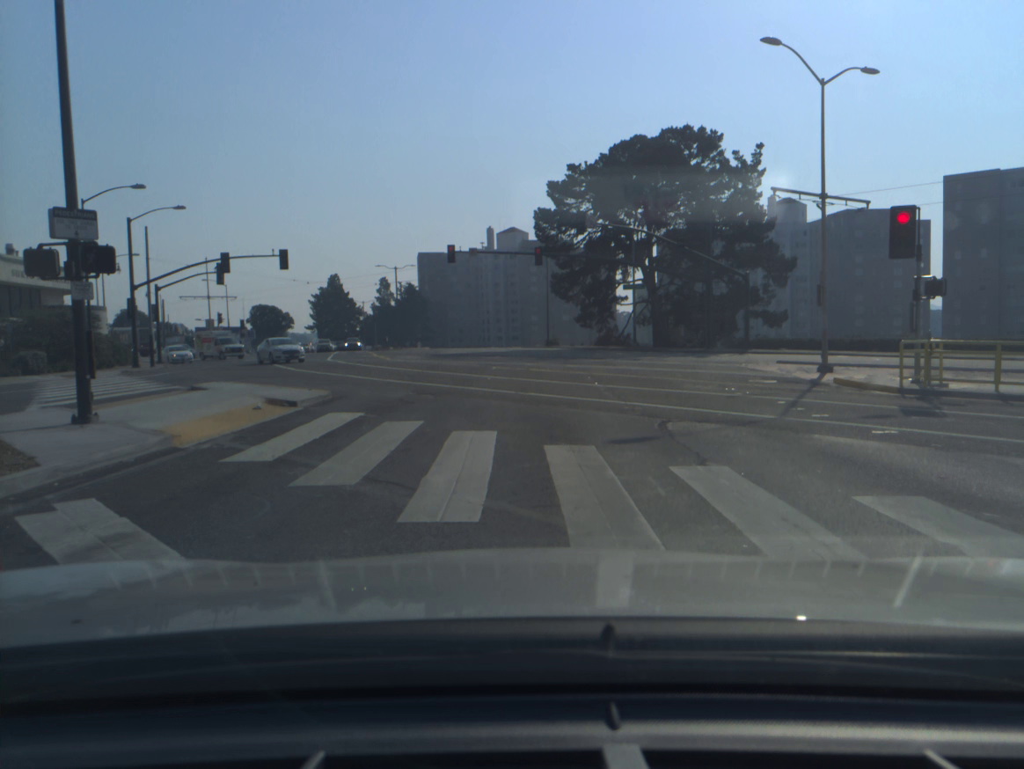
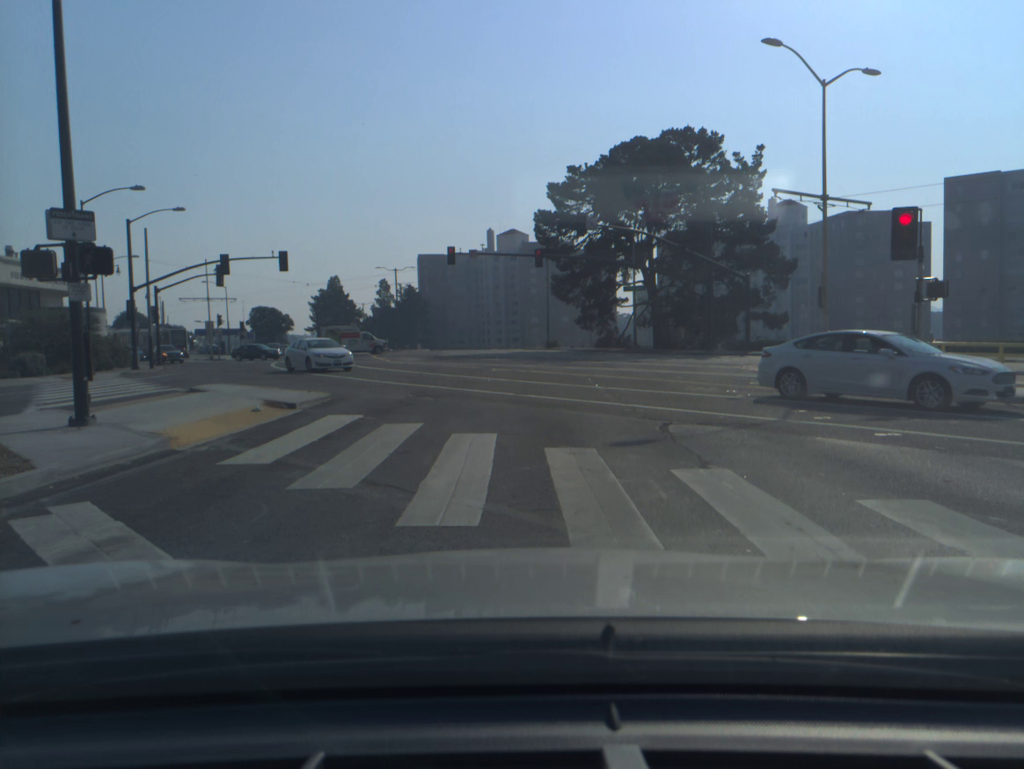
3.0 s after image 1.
(0.0, +0.1) m; 0°
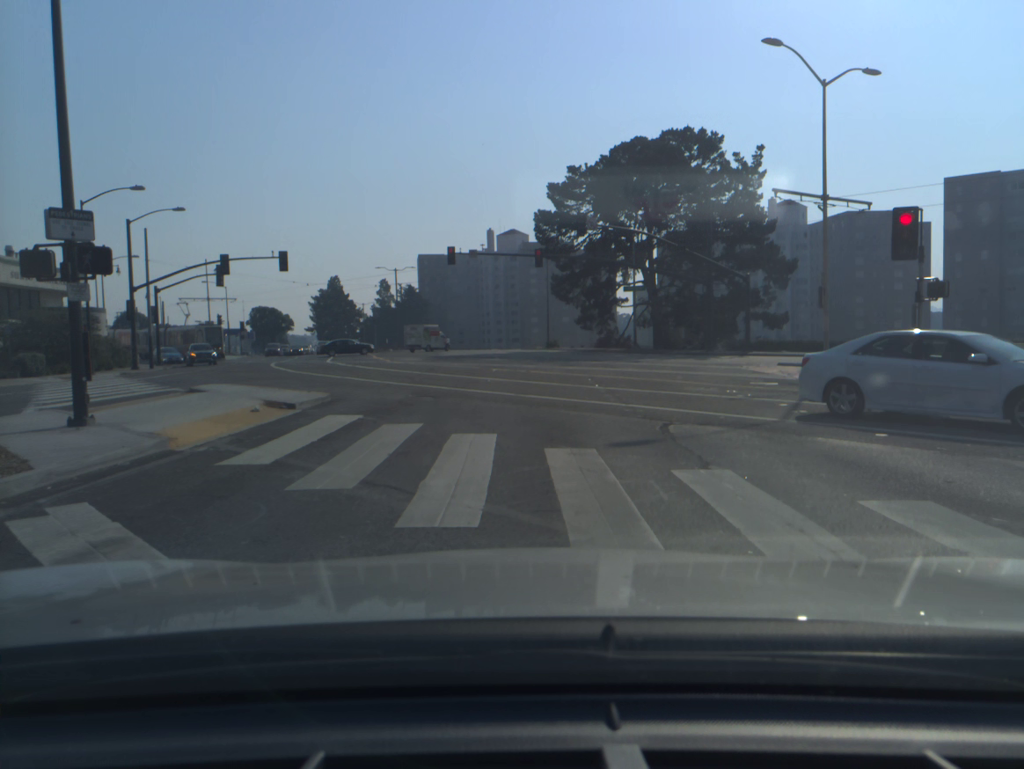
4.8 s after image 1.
(0.0, +0.1) m; 0°
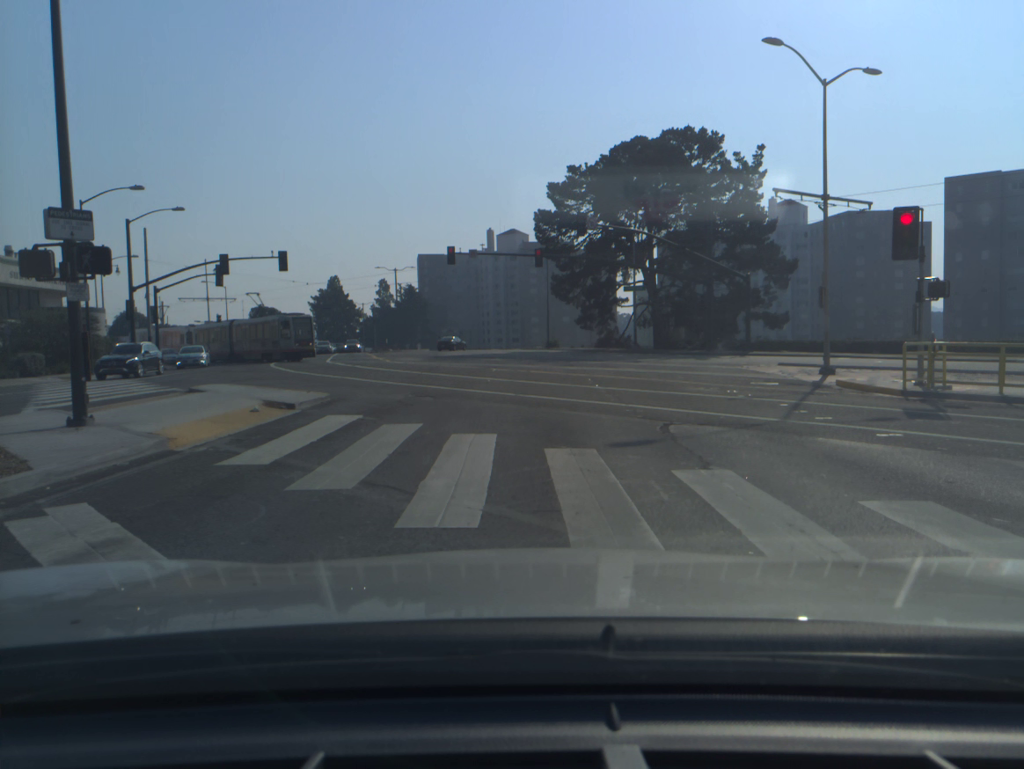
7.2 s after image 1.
(0.0, 0.0) m; 0°
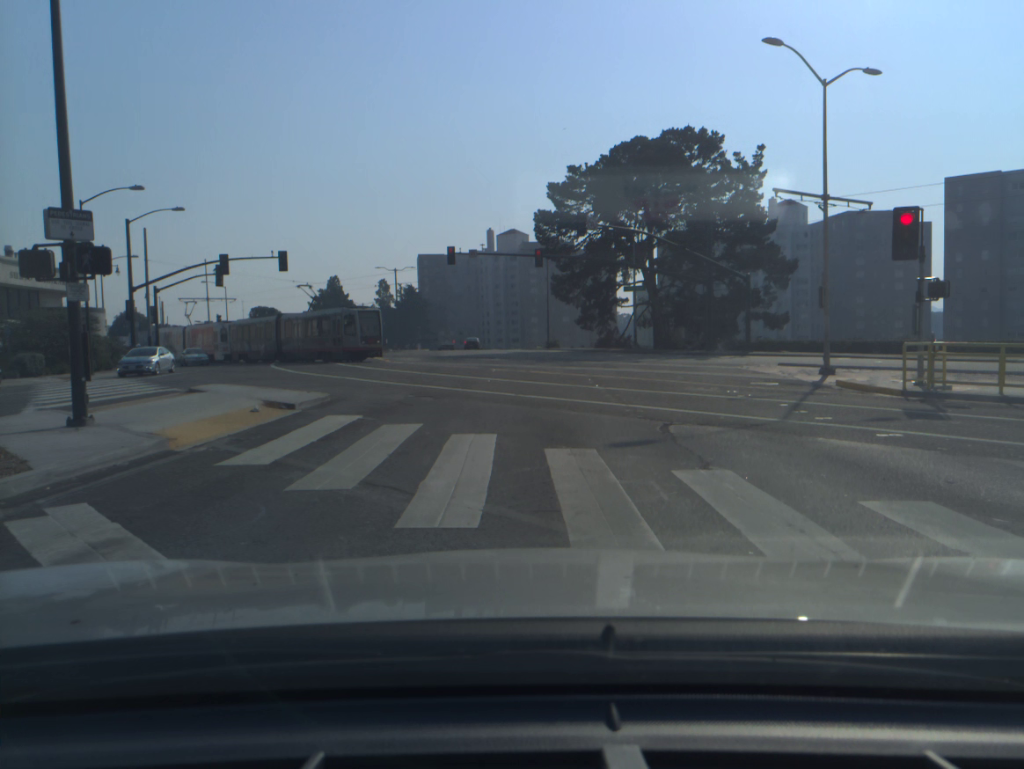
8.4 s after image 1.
(0.0, 0.0) m; 0°
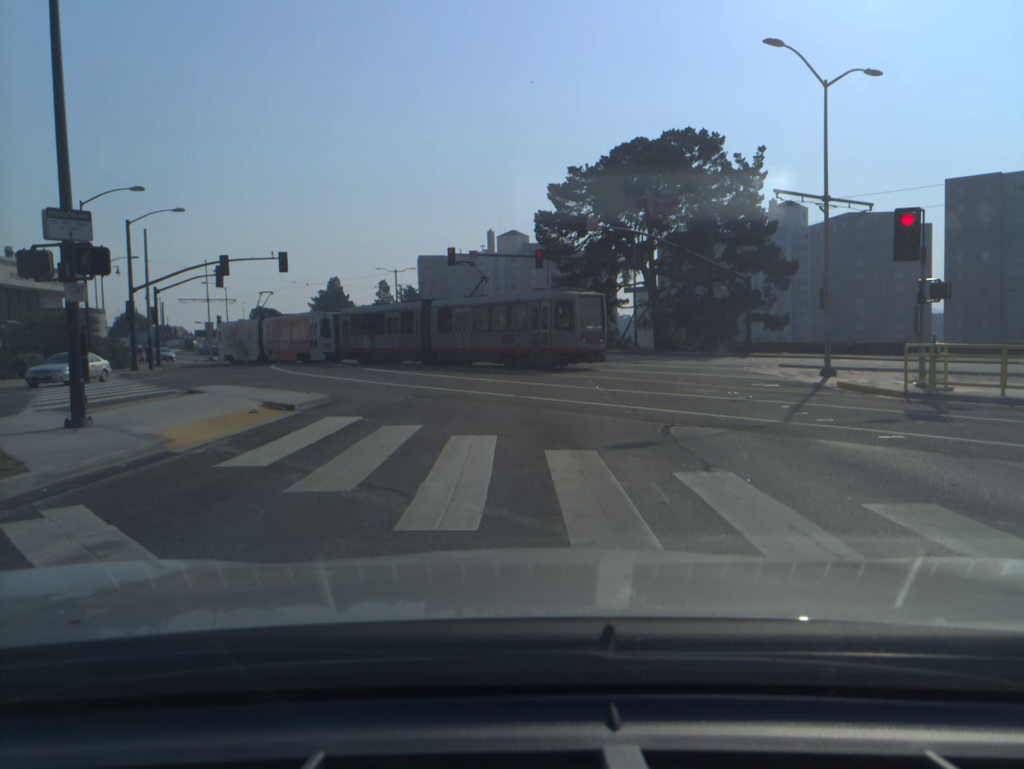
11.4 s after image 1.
(0.0, +0.1) m; 0°
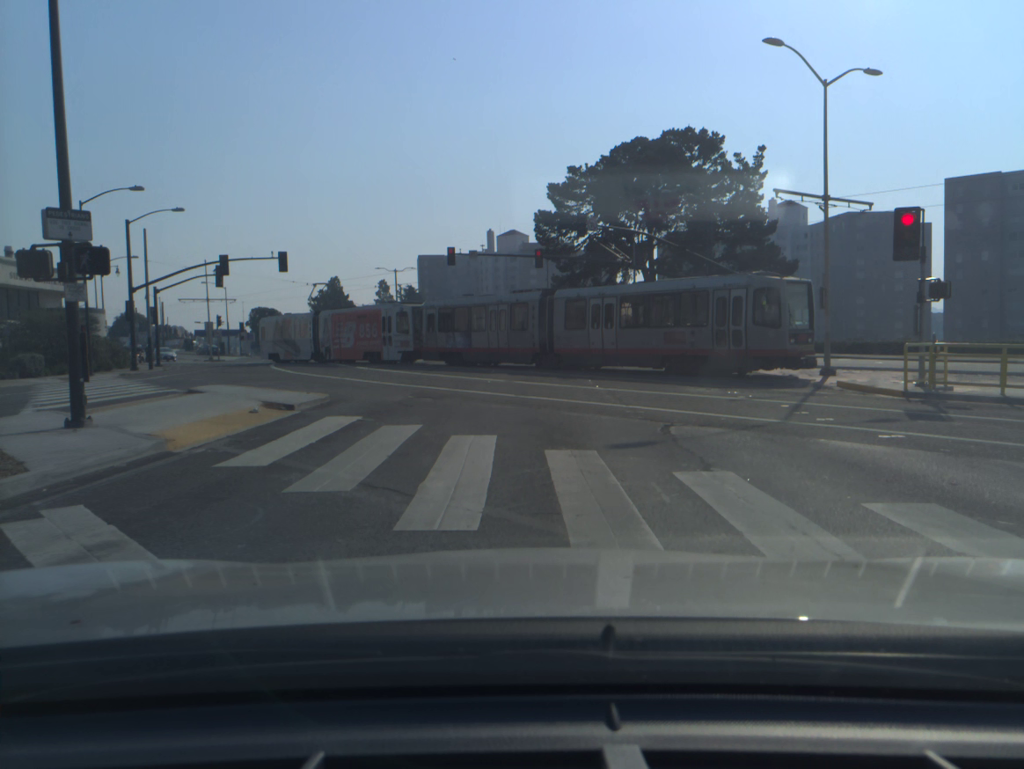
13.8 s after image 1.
(0.0, 0.0) m; 0°
